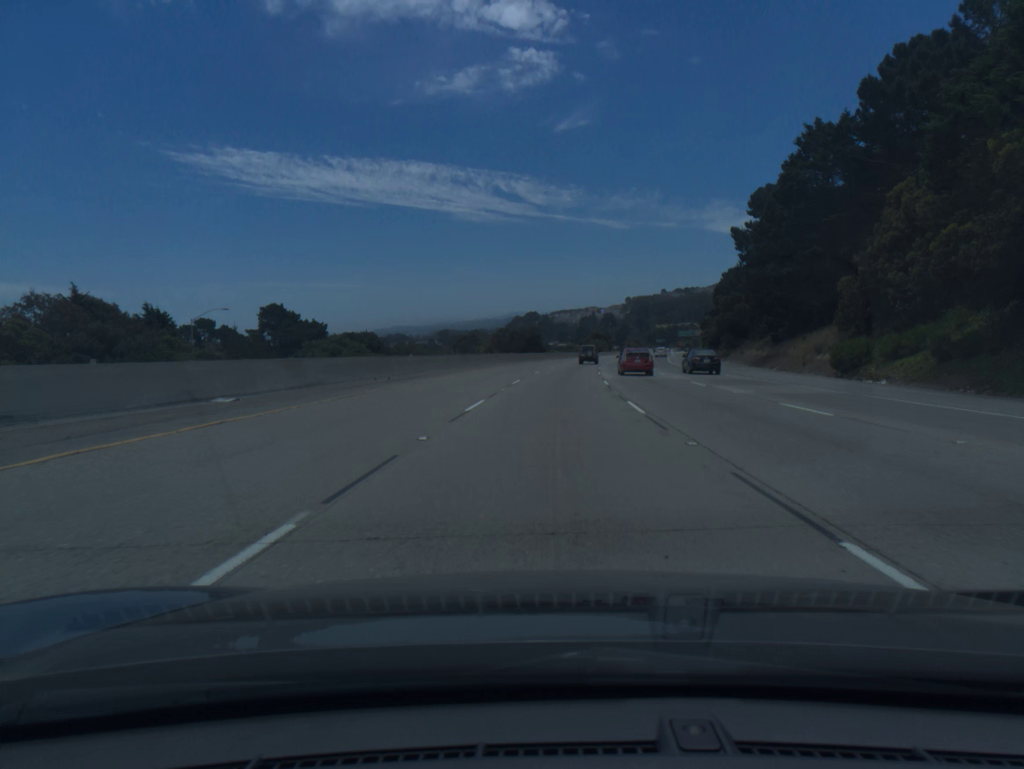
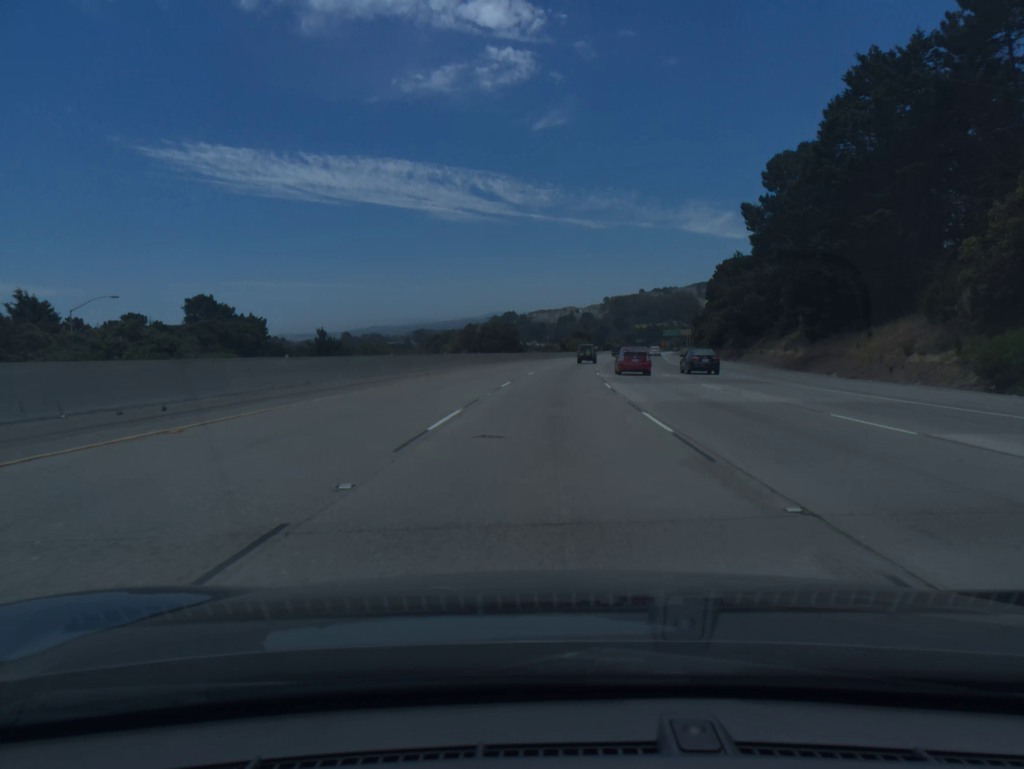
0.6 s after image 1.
(+0.3, +18.5) m; +2°
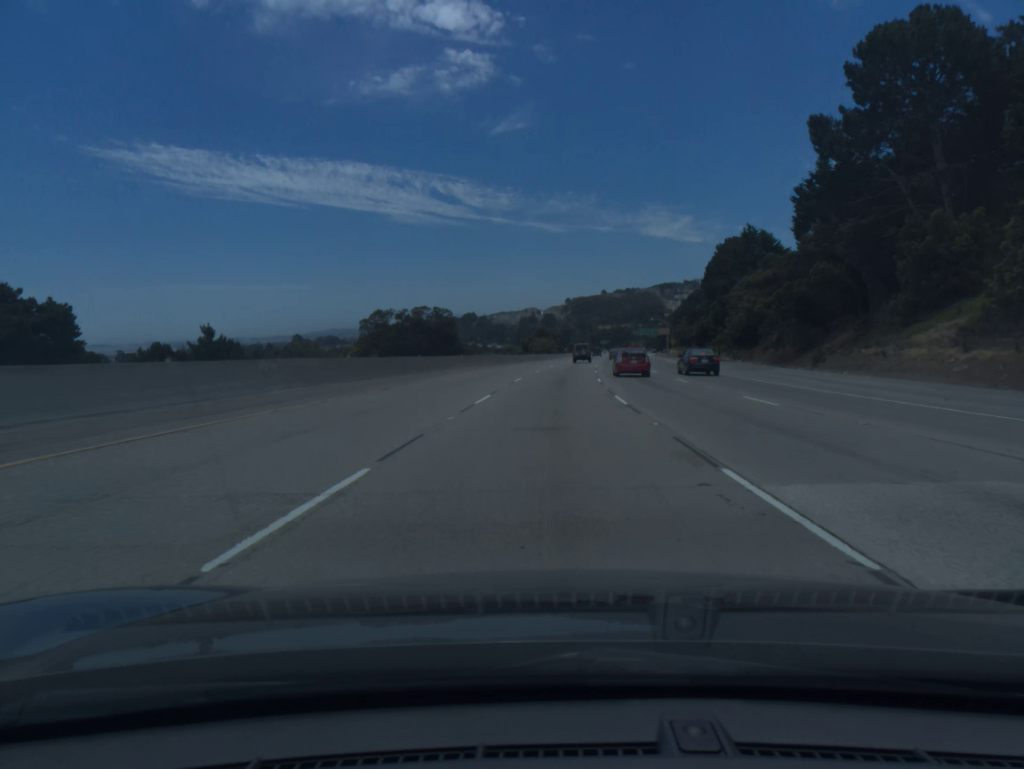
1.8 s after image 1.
(+0.9, +36.9) m; +3°
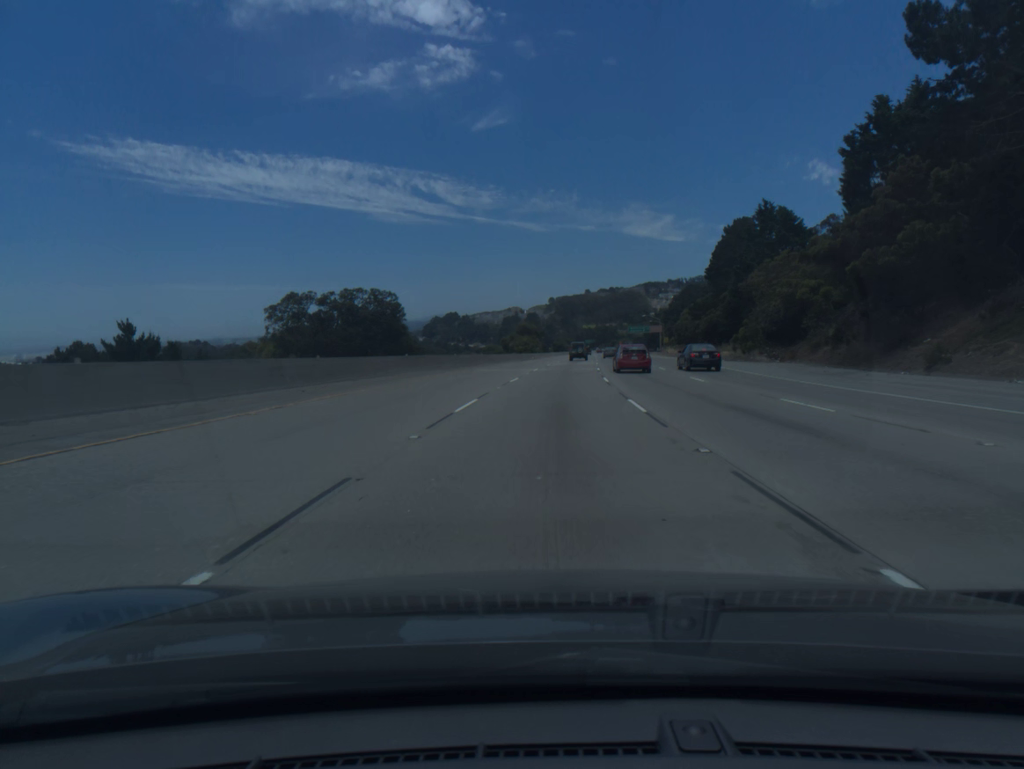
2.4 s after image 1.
(+0.2, +18.5) m; +1°
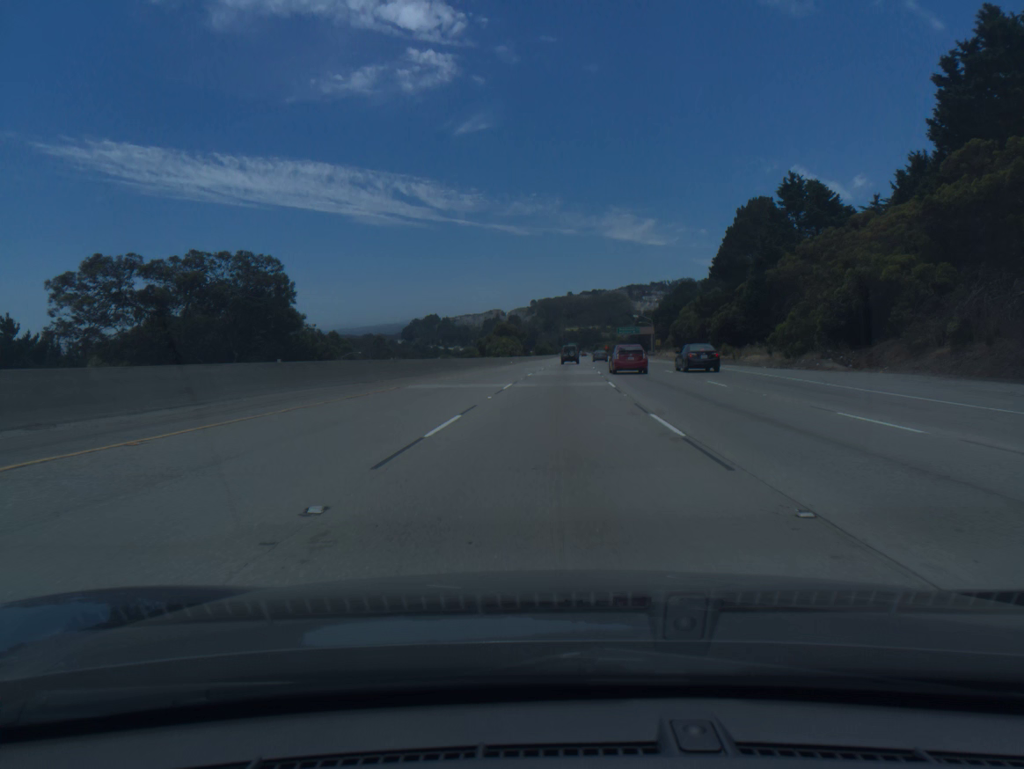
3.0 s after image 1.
(+0.2, +18.4) m; +1°
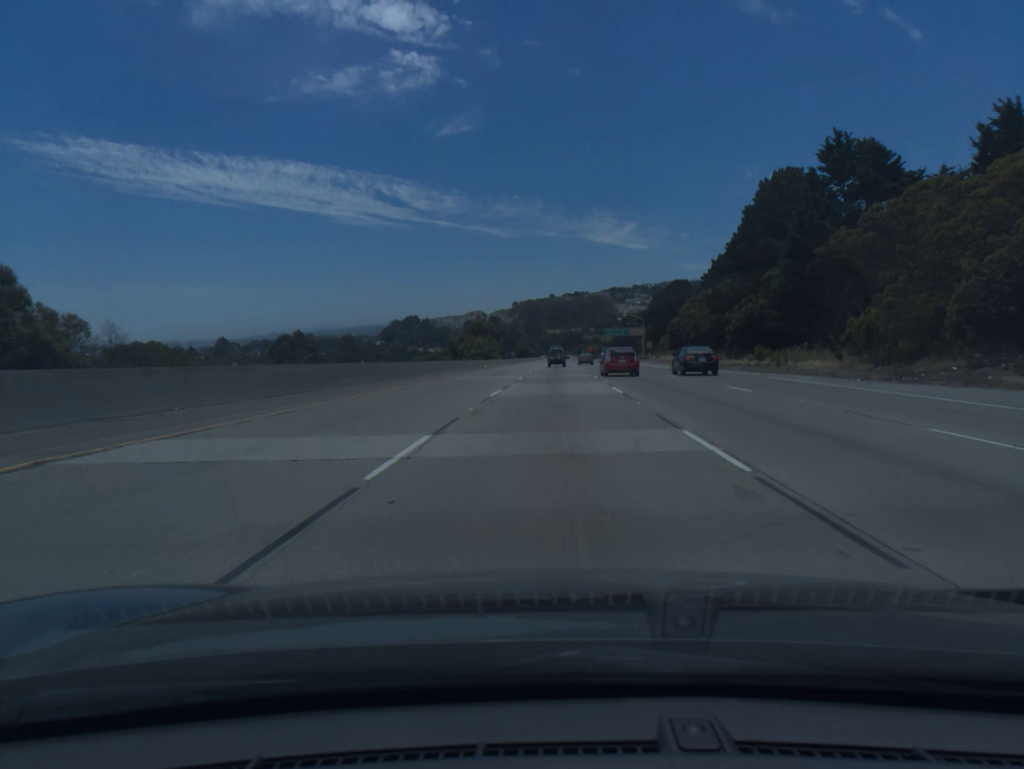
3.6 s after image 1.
(+0.2, +18.5) m; +1°
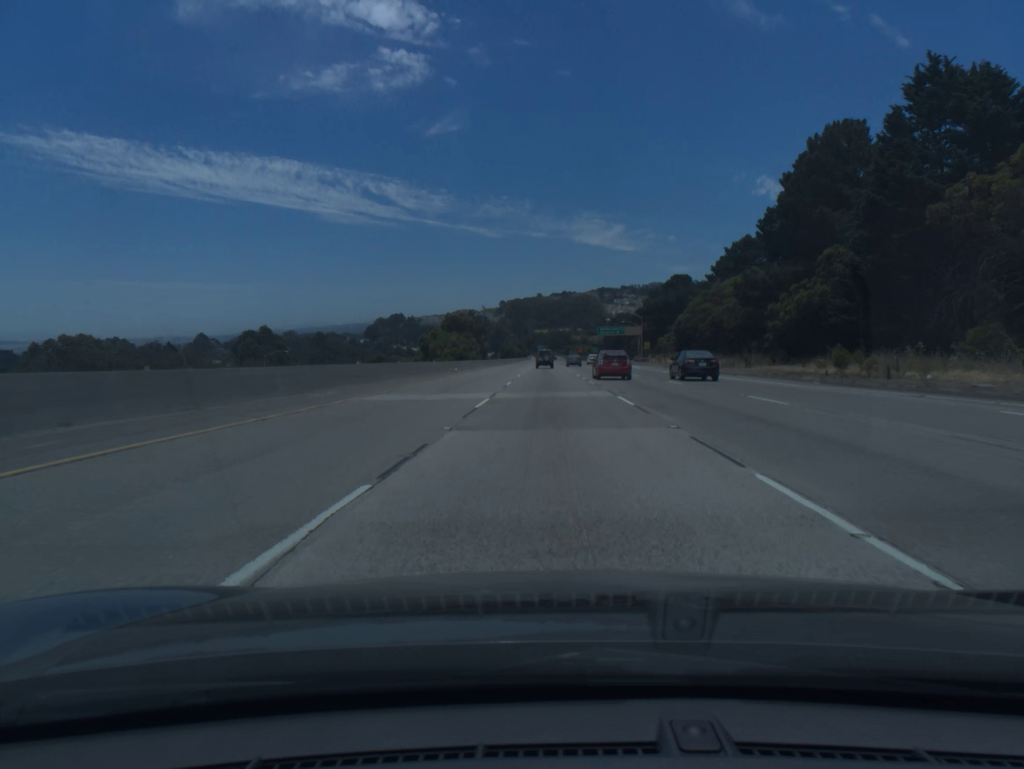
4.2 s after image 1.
(+0.2, +18.4) m; +1°
